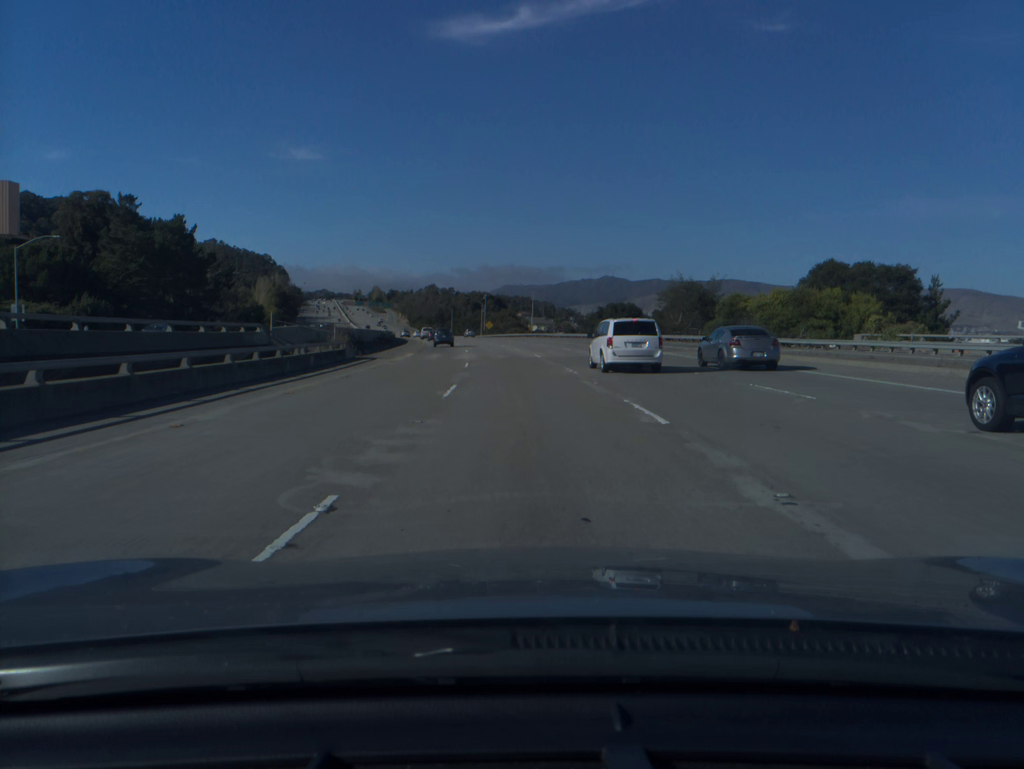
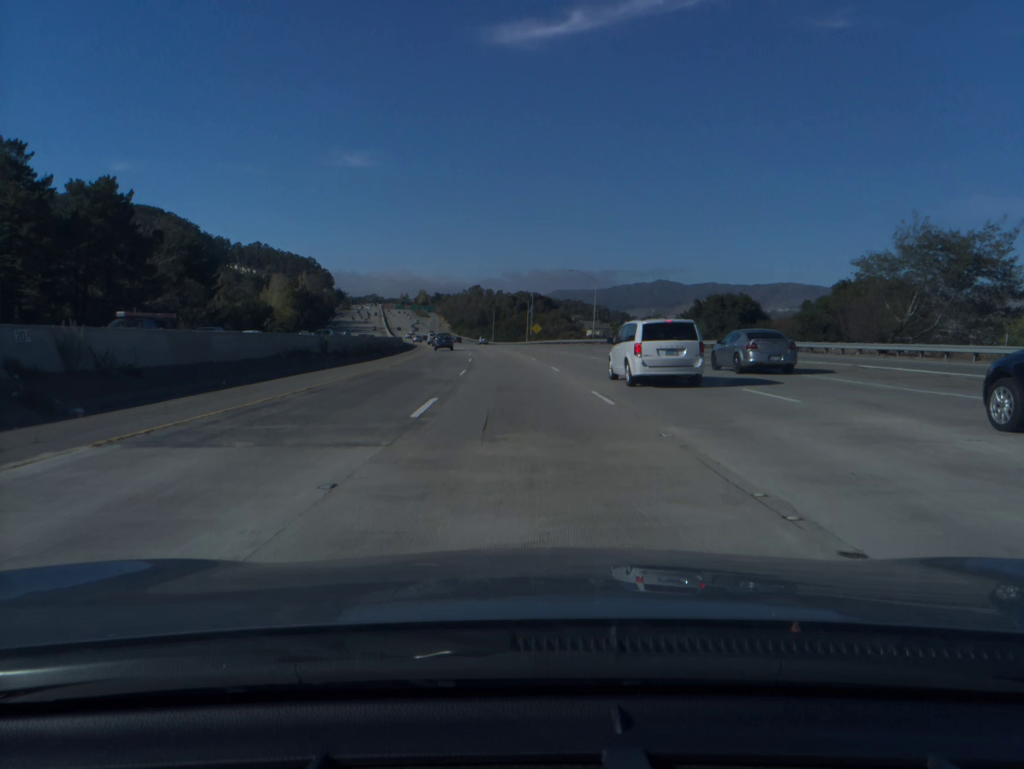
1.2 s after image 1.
(-1.2, +39.9) m; -4°
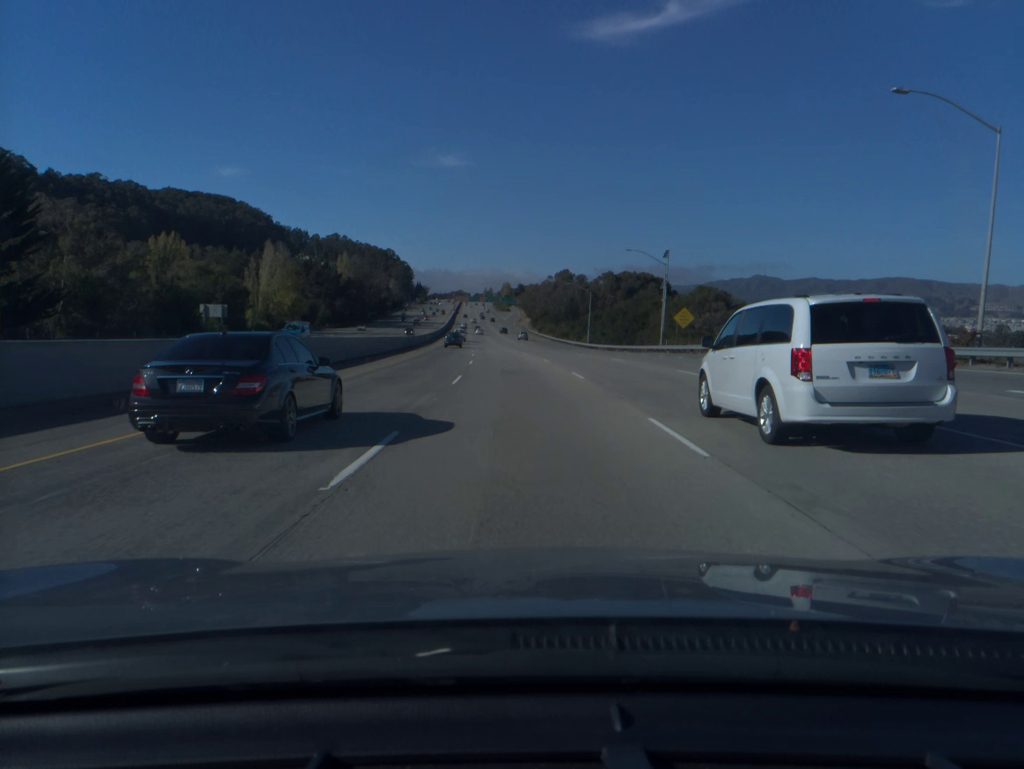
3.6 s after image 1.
(-4.4, +79.3) m; -6°
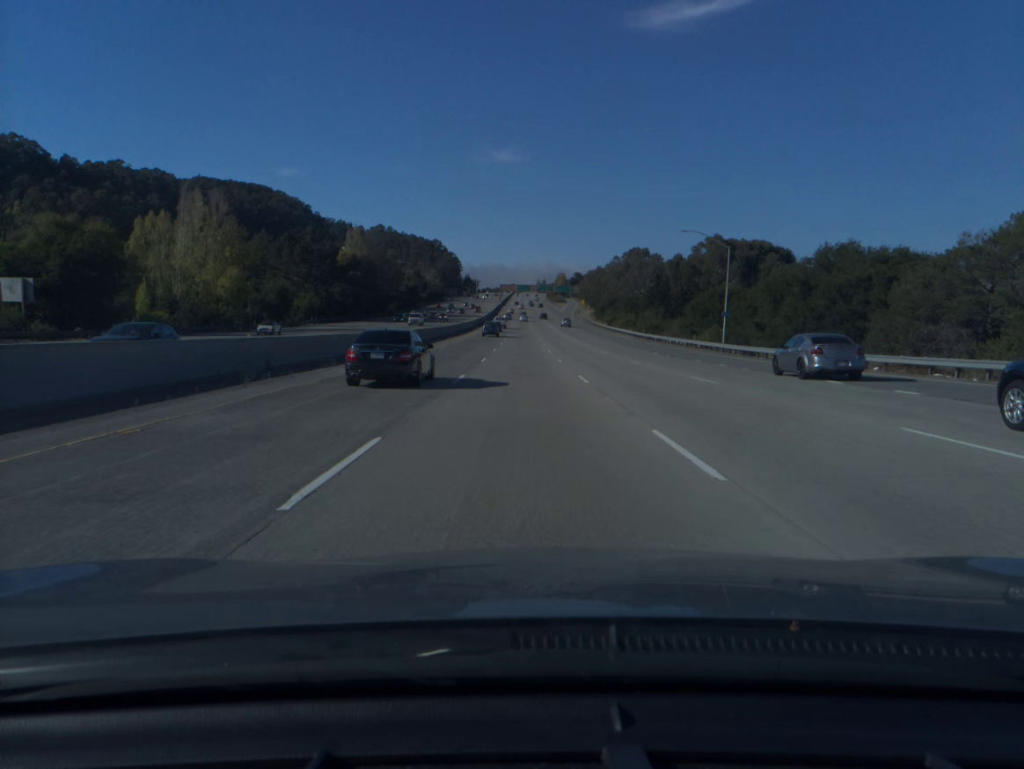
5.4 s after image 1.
(-2.2, +59.4) m; -4°
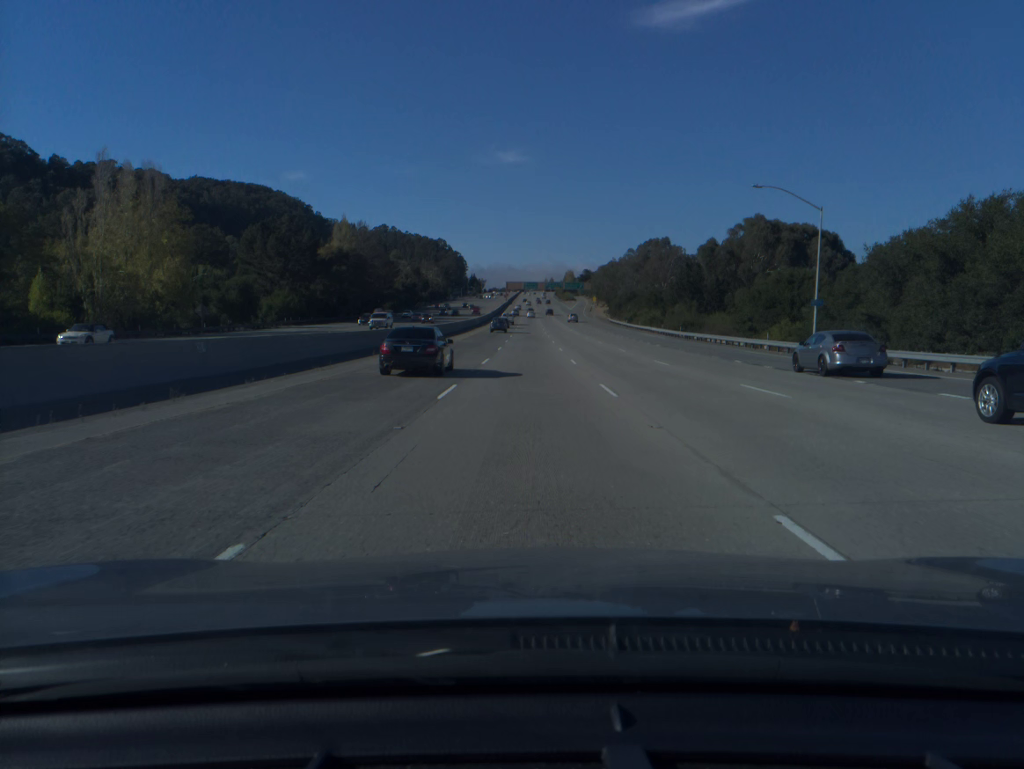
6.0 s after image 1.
(-0.1, +19.8) m; -1°
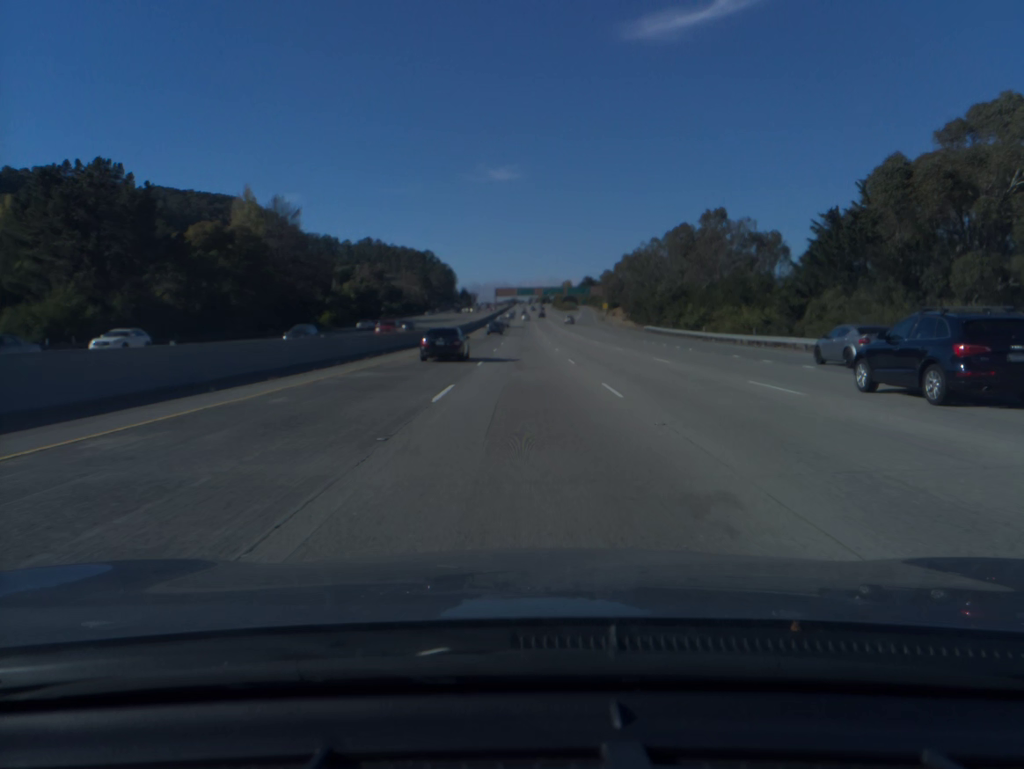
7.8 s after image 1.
(+0.1, +59.4) m; 0°
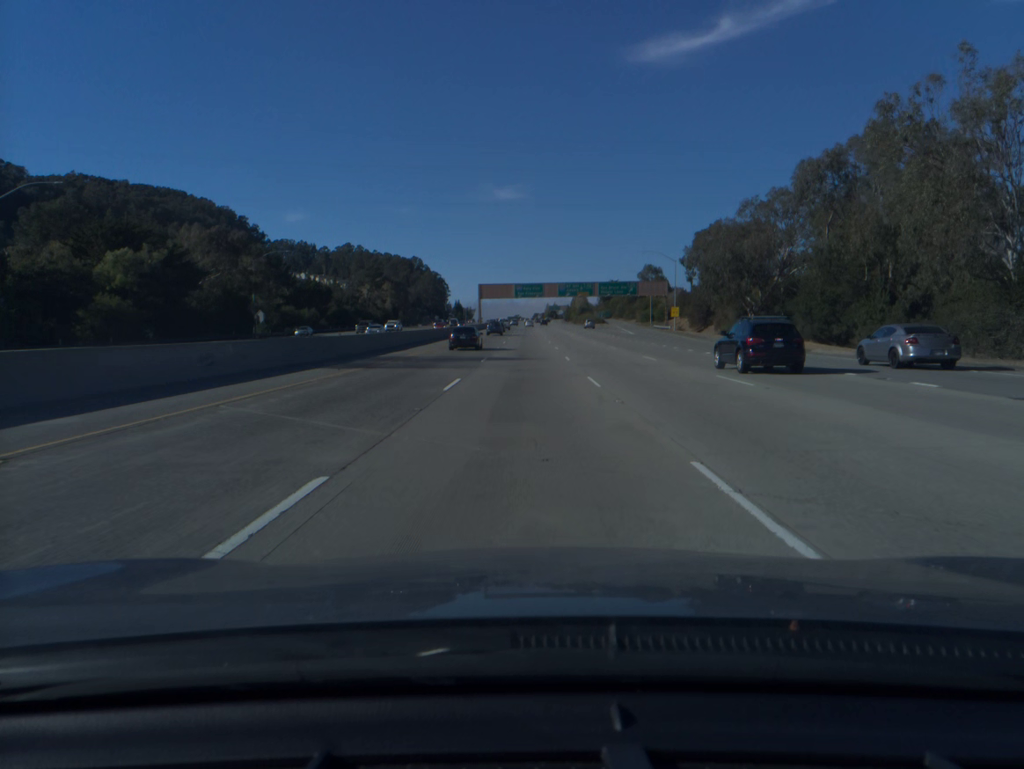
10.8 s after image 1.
(-0.1, +98.7) m; 0°
